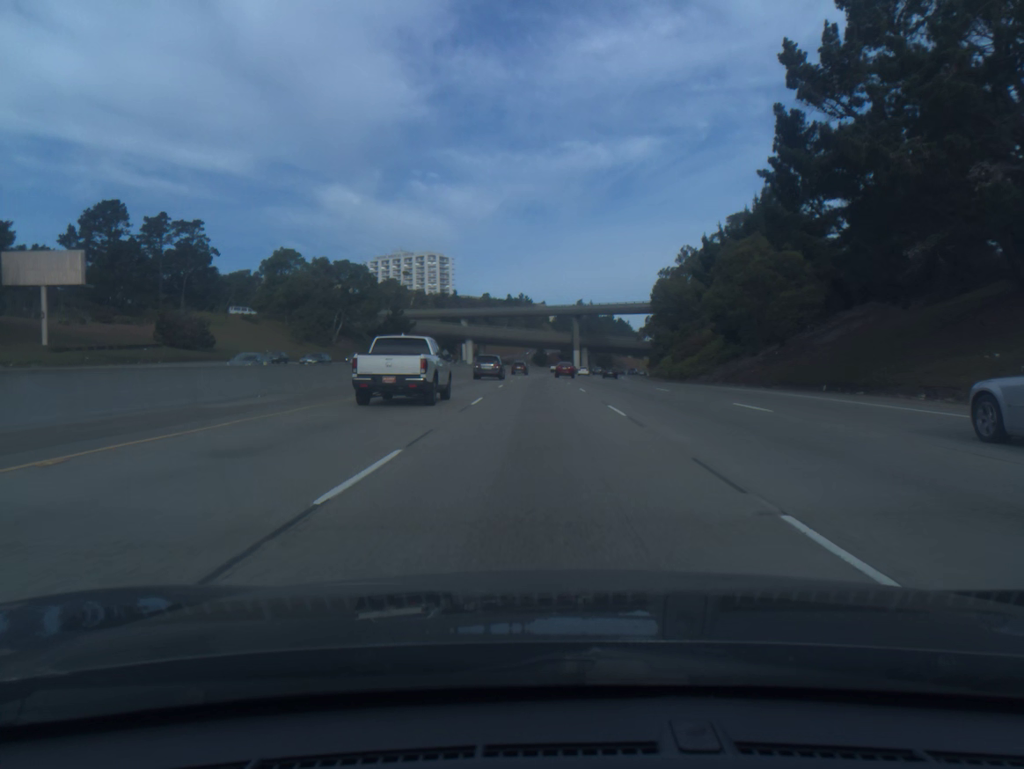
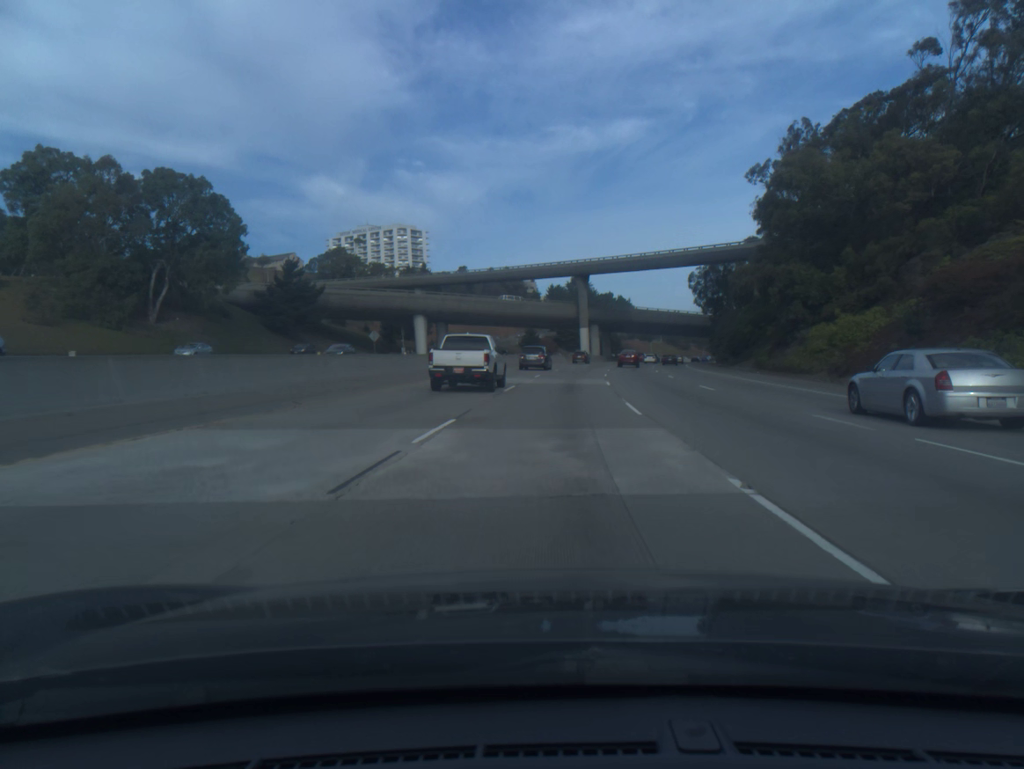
(-0.1, +68.7) m; +1°
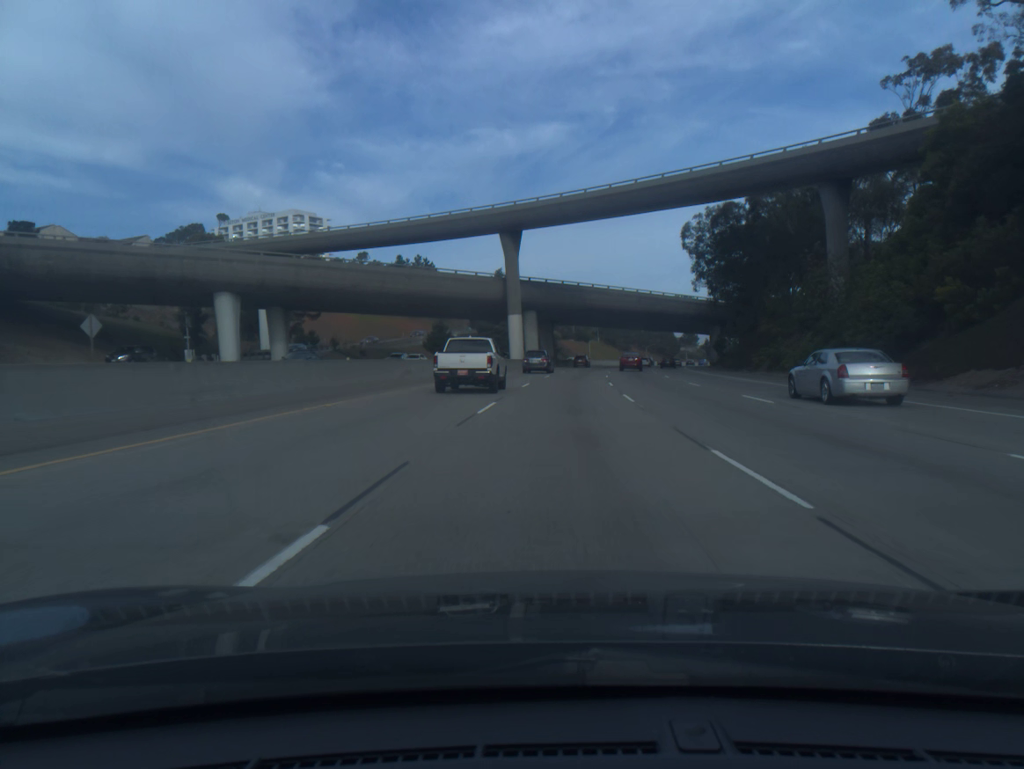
(+2.2, +52.5) m; +5°
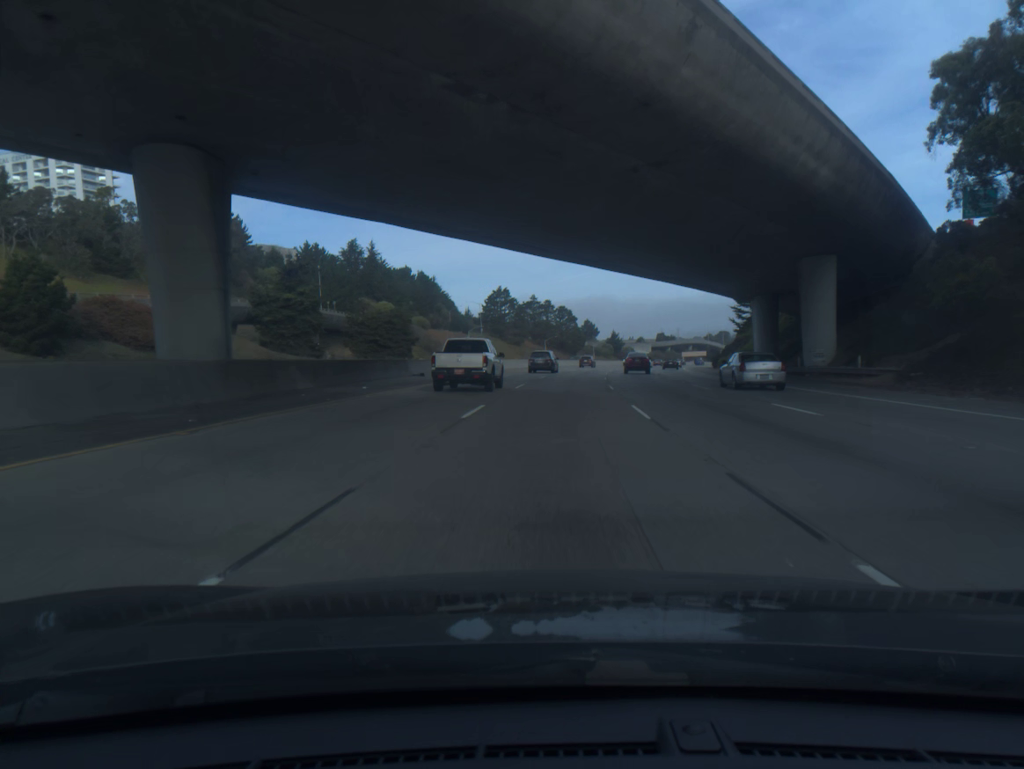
(+6.7, +88.8) m; +8°
